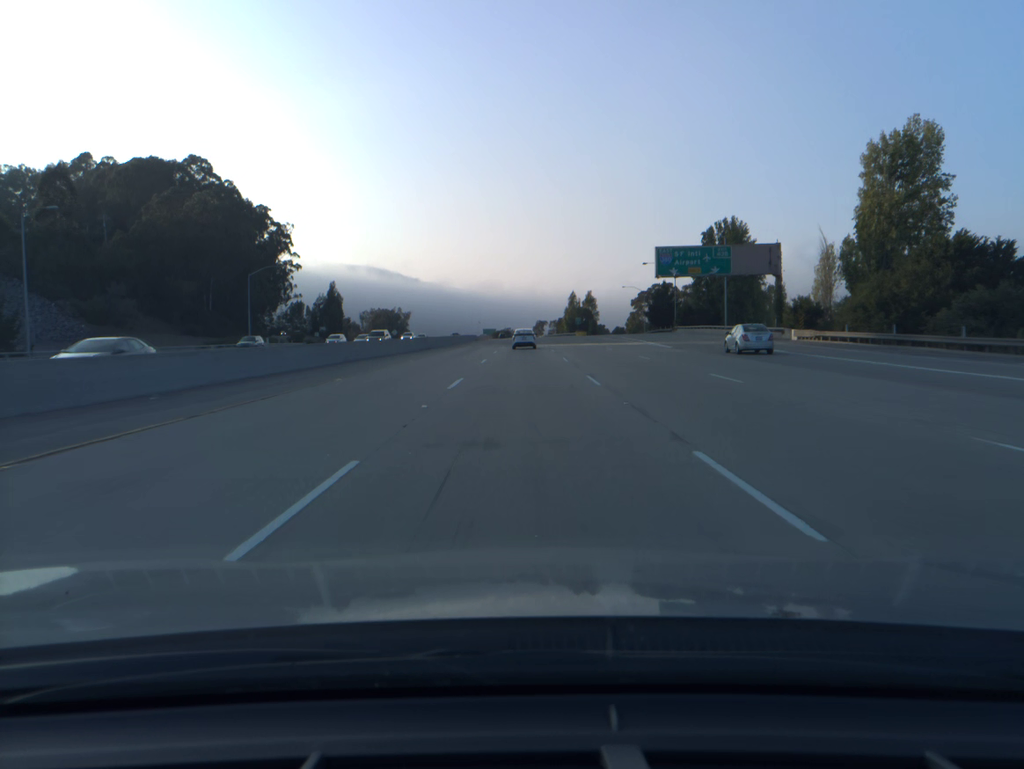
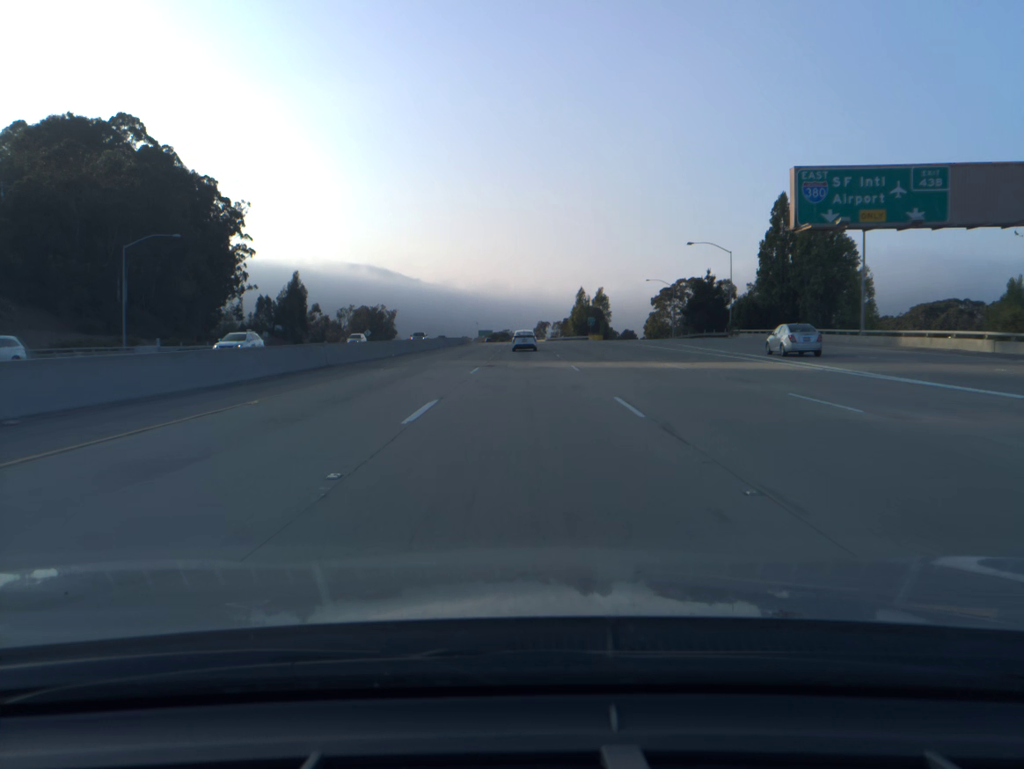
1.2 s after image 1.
(0.0, +36.5) m; 0°
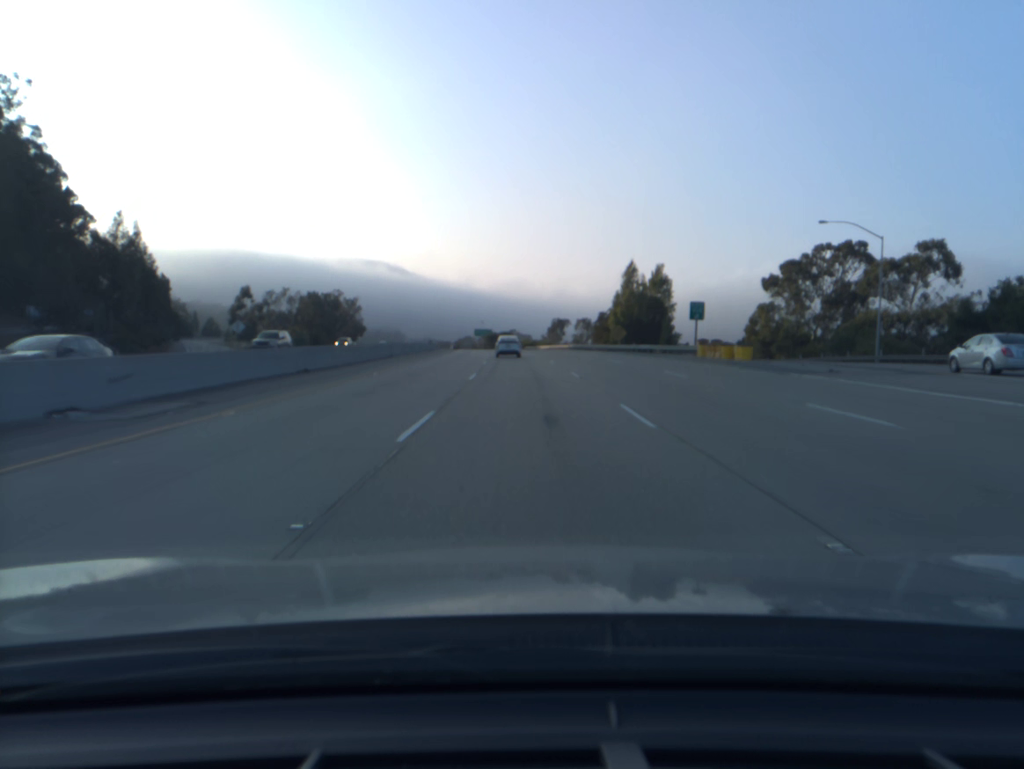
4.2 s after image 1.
(-0.2, +89.0) m; -1°
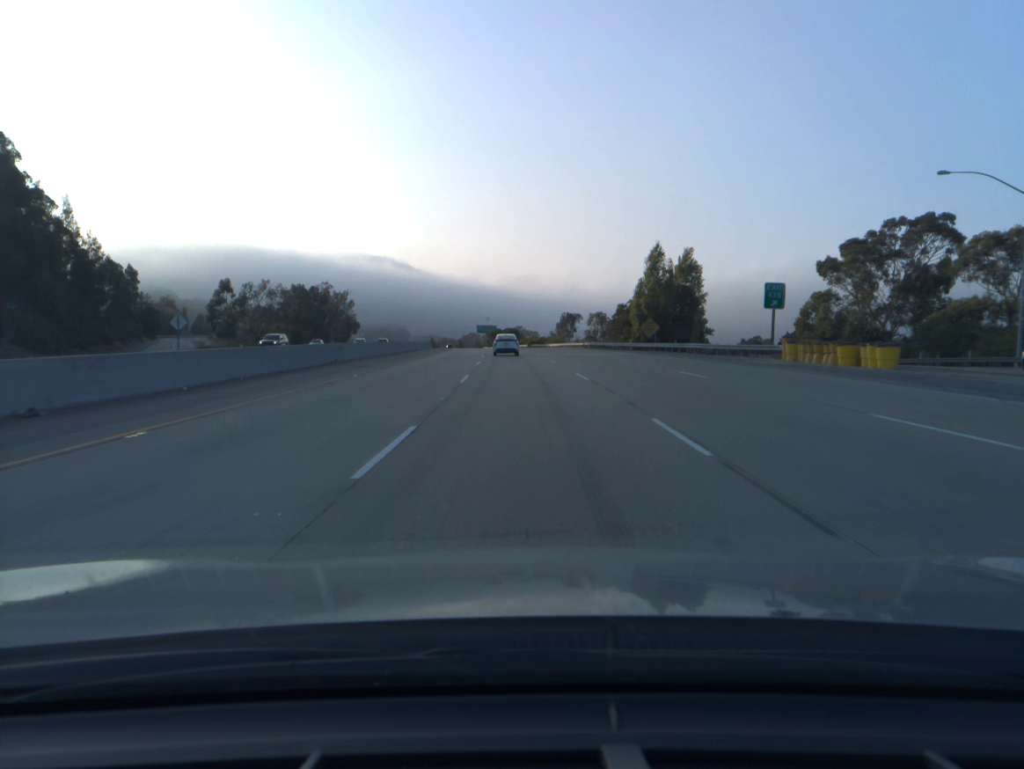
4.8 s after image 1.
(0.0, +17.7) m; 0°
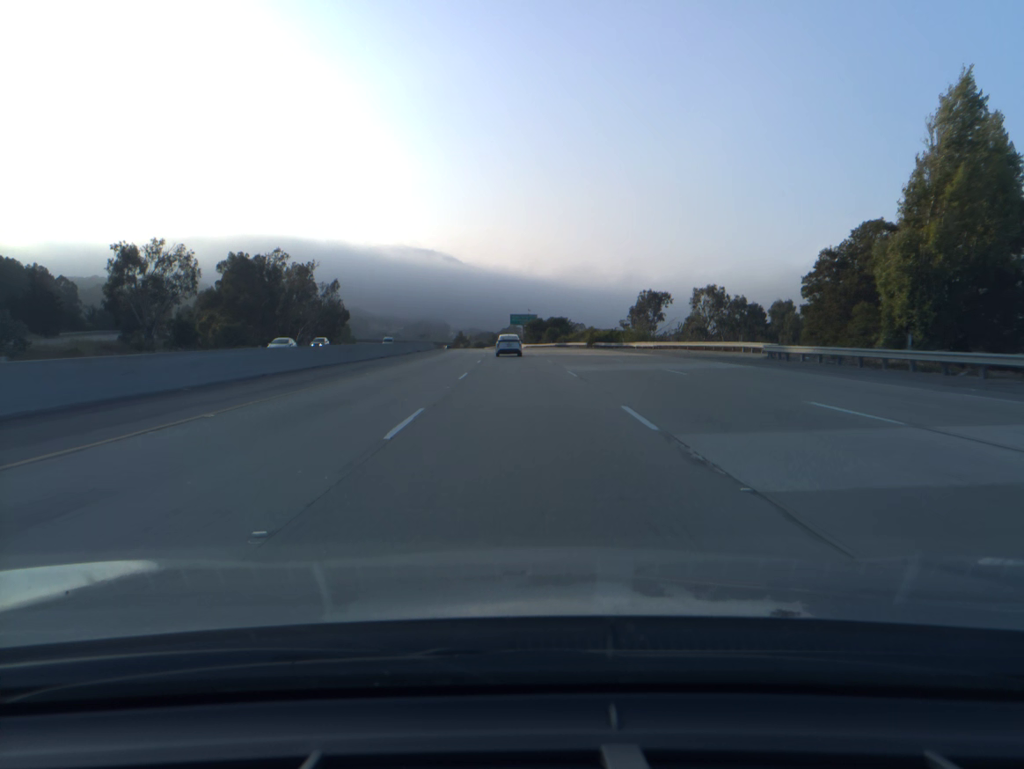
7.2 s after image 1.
(-1.7, +70.3) m; -3°
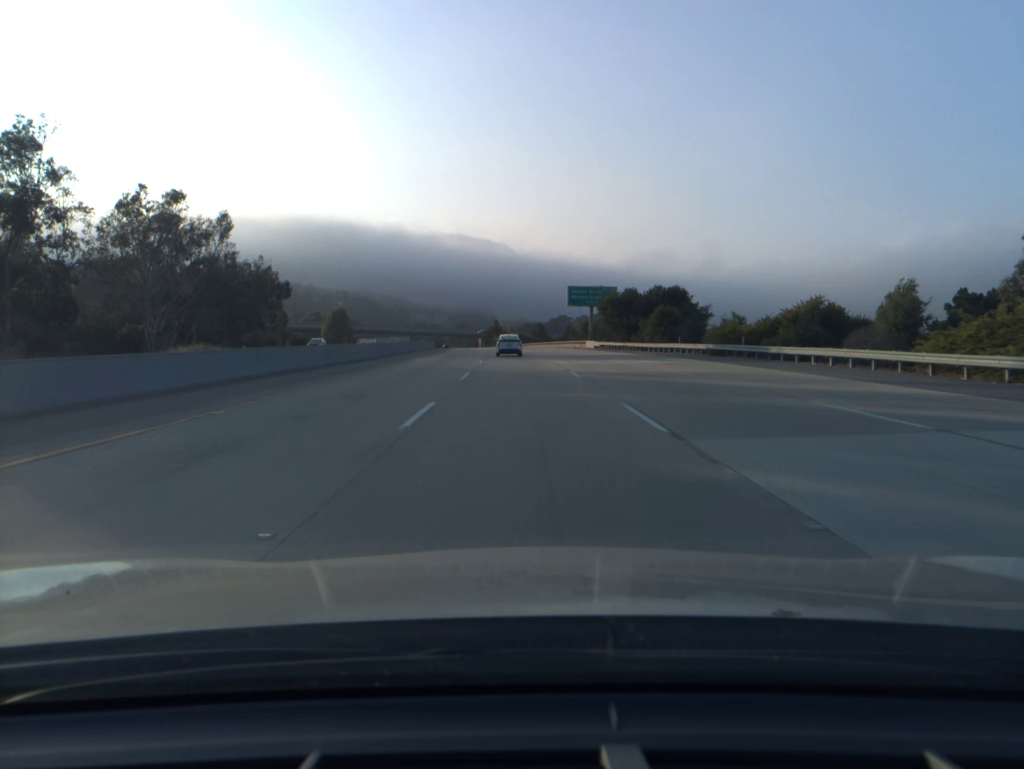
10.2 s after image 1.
(-2.7, +87.6) m; -3°
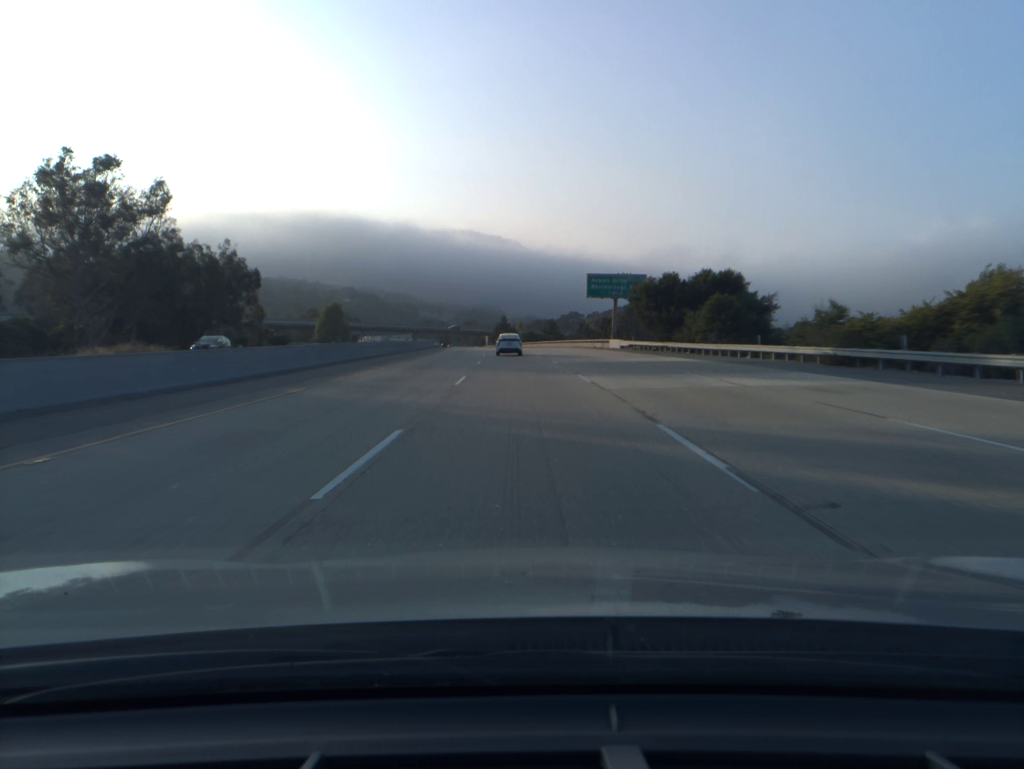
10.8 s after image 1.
(-0.1, +17.5) m; -1°
